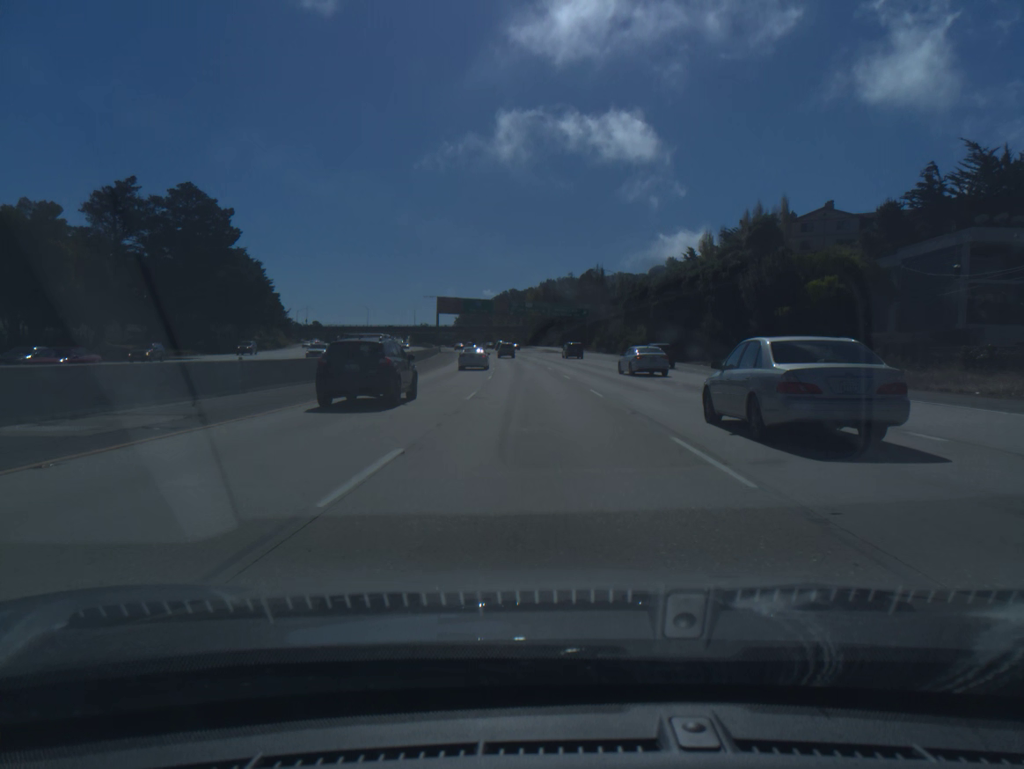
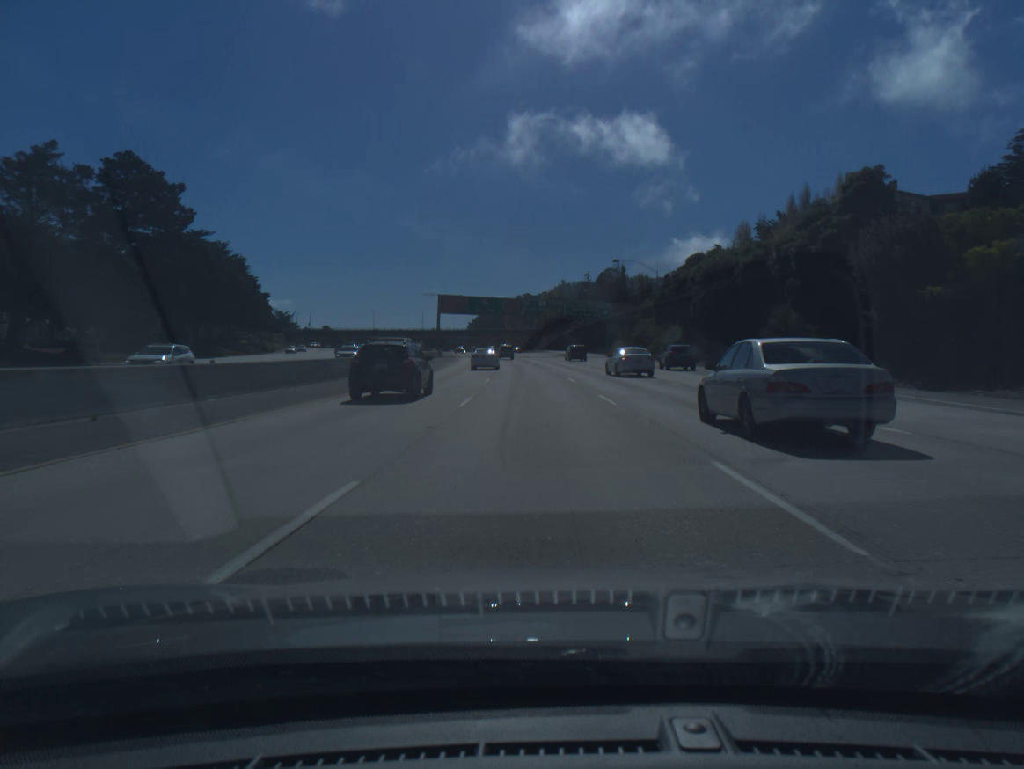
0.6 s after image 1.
(-0.1, +16.9) m; -1°
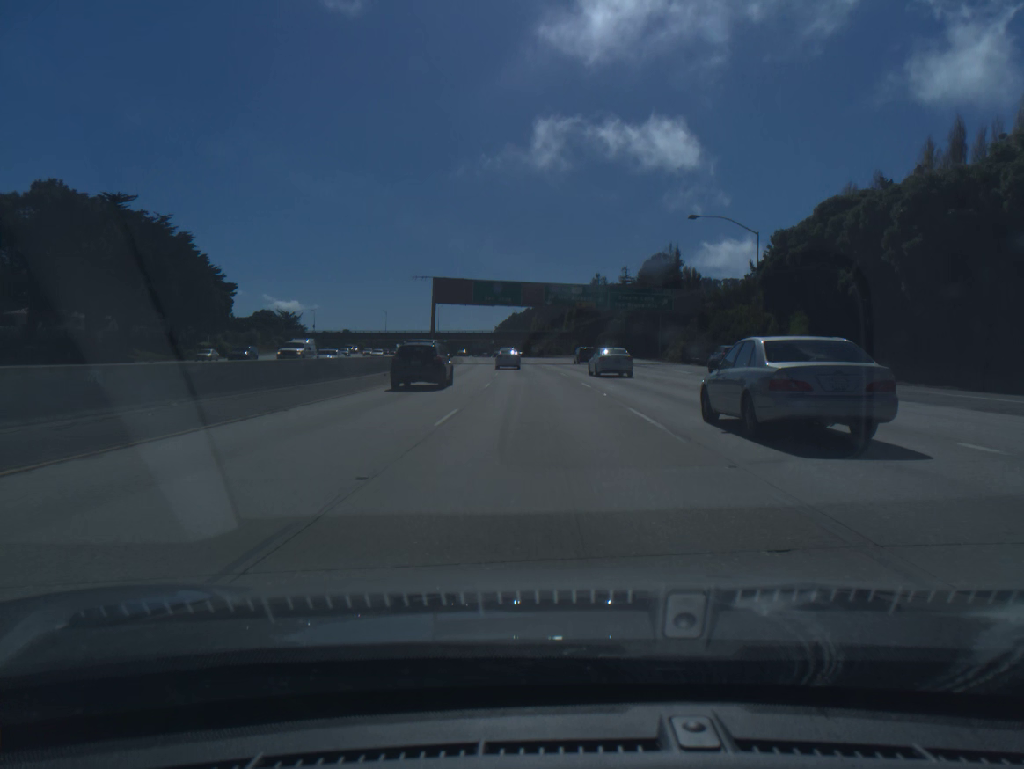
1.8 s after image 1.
(-0.6, +33.6) m; -2°
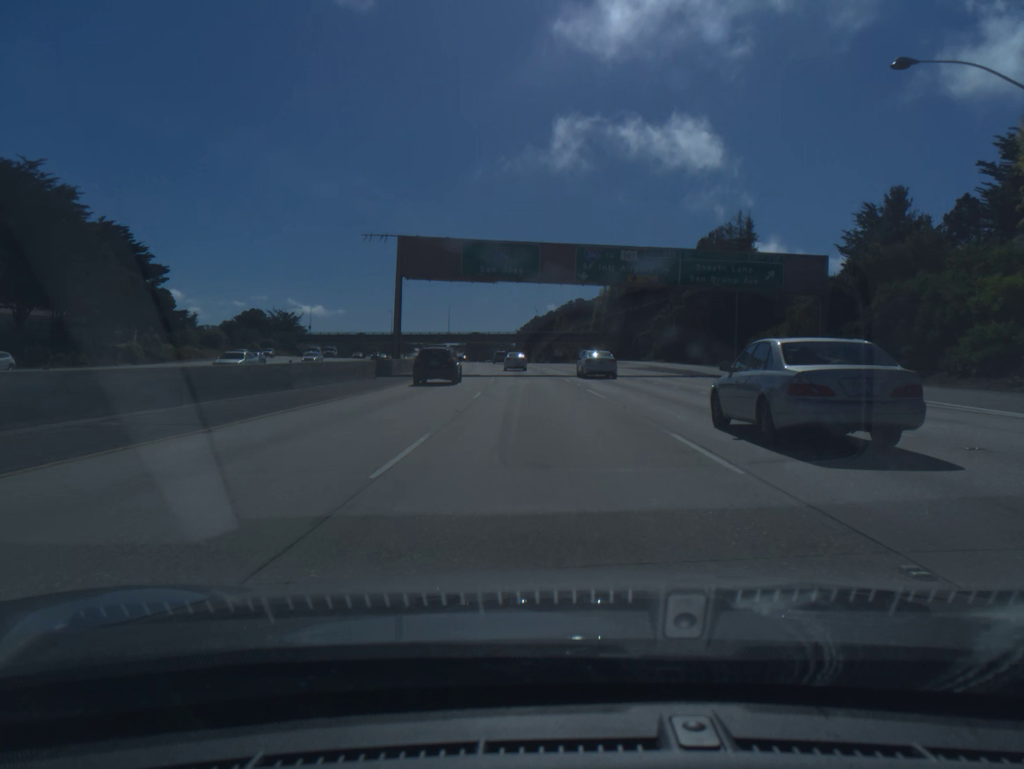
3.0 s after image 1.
(-0.5, +33.5) m; -2°
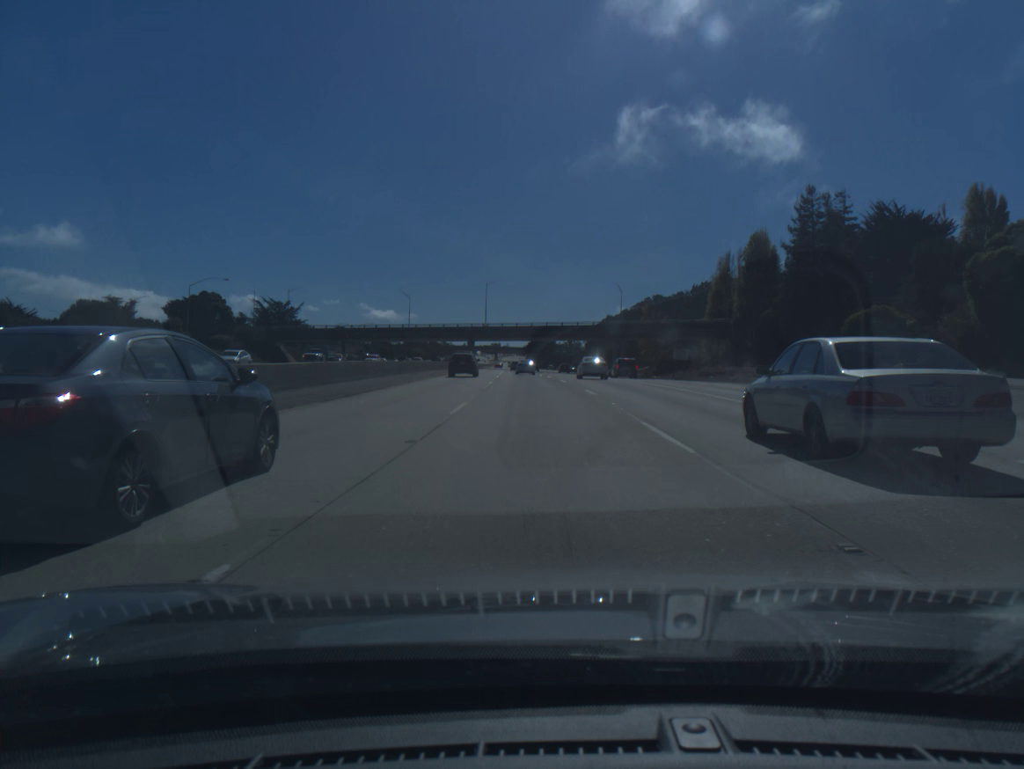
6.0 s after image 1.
(-3.3, +84.0) m; -5°
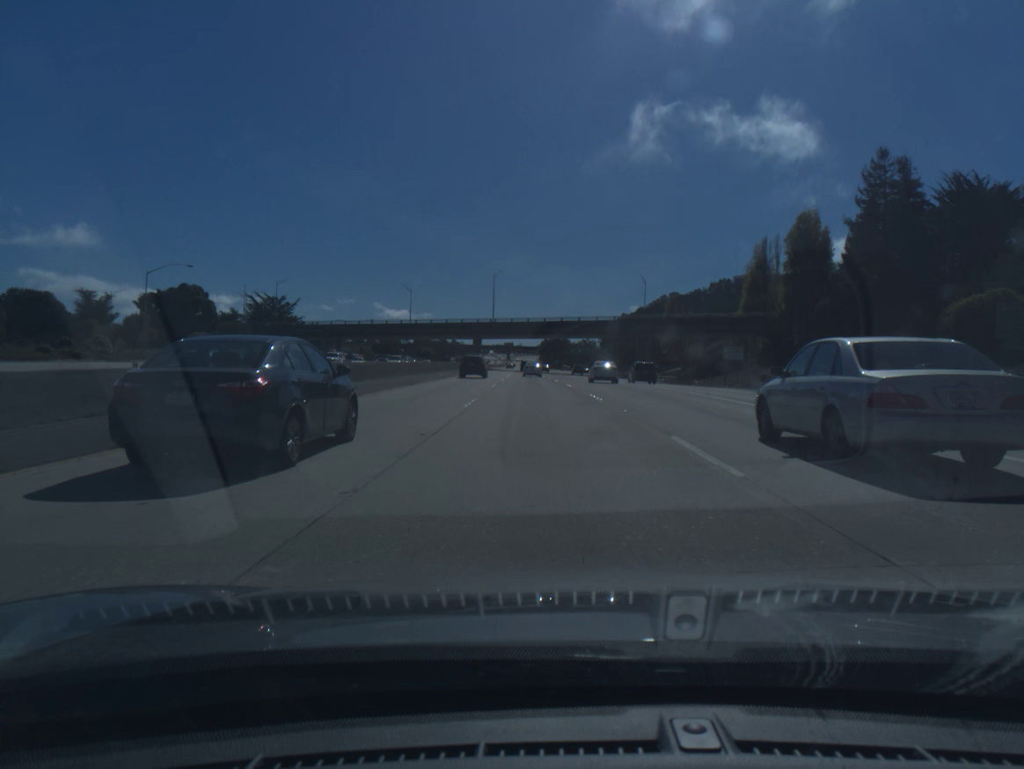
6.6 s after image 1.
(-0.2, +17.0) m; -1°
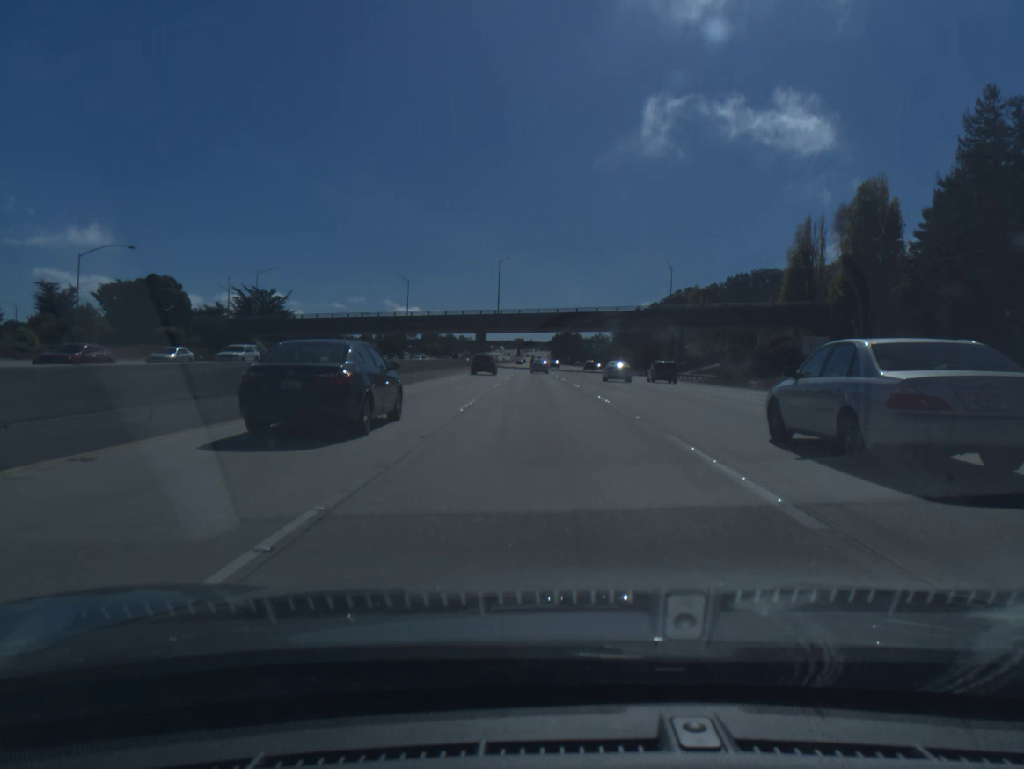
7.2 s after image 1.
(-0.1, +17.0) m; -1°
